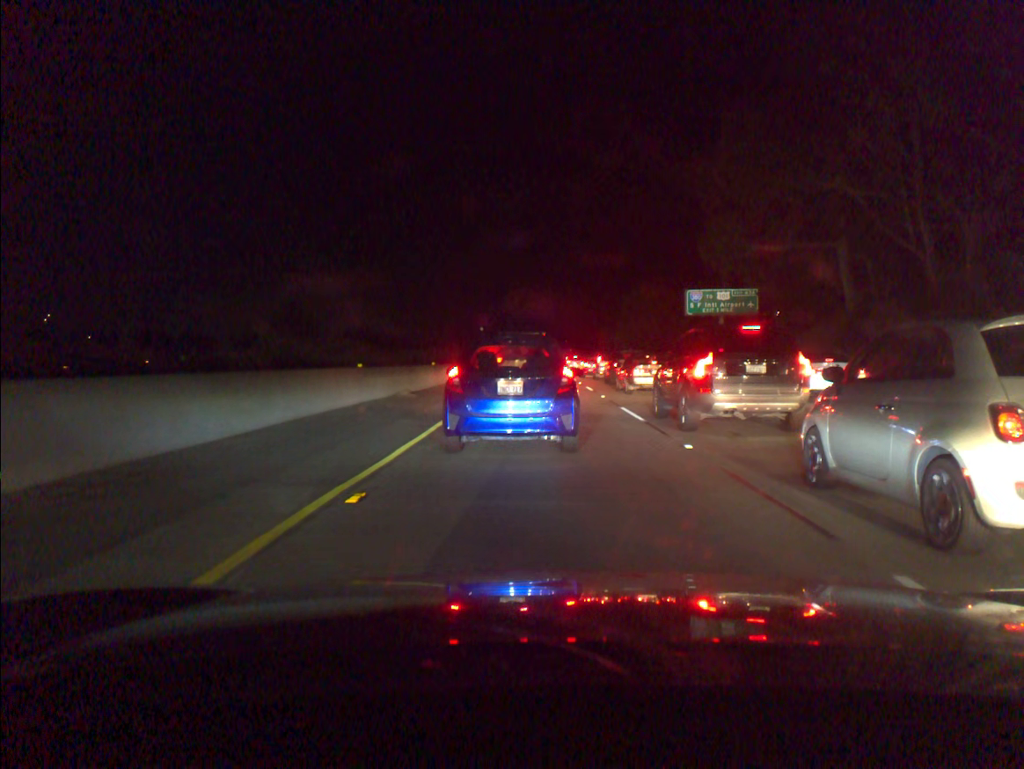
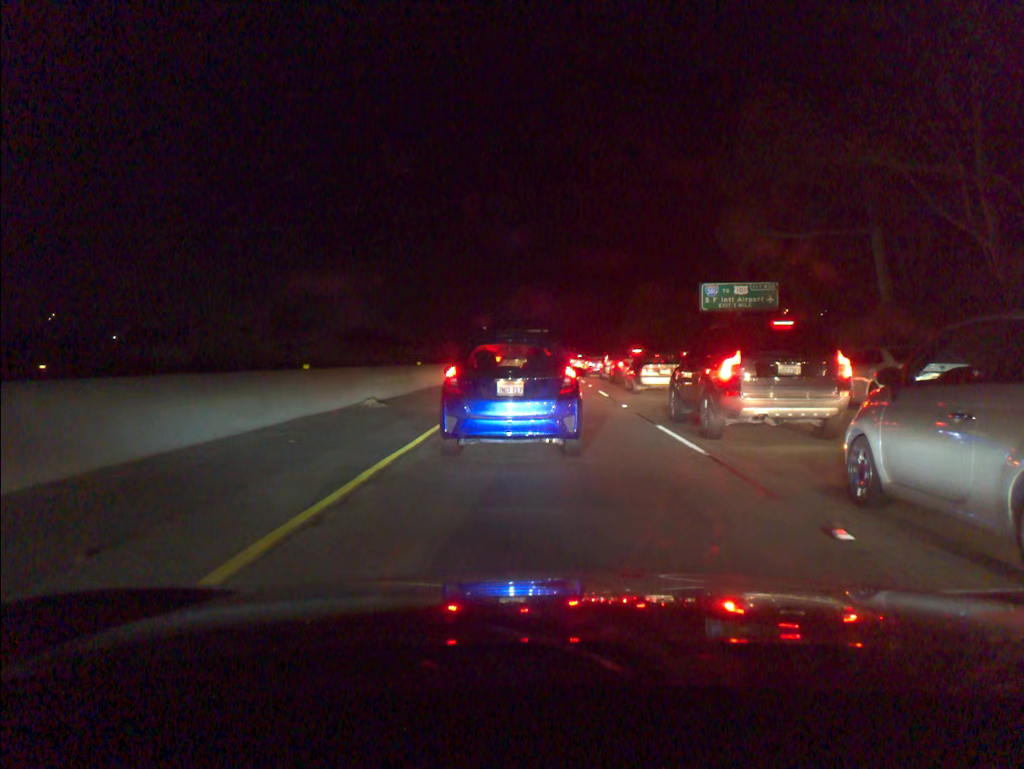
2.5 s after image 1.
(-0.1, +5.2) m; -1°
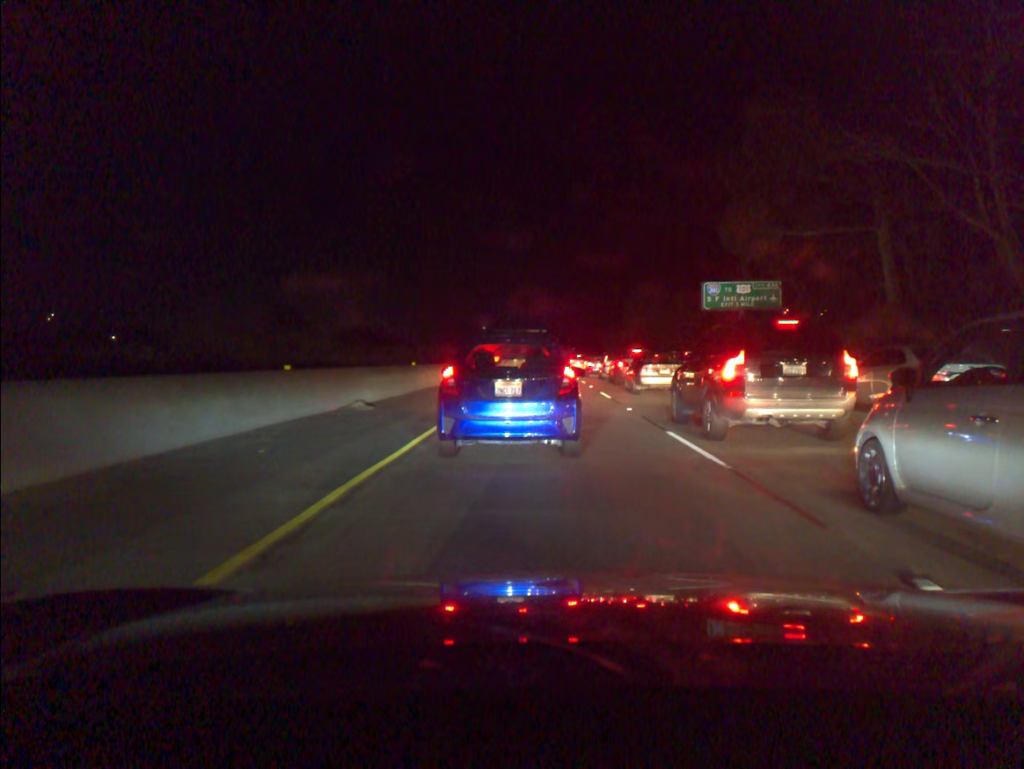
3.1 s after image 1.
(0.0, +1.2) m; 0°
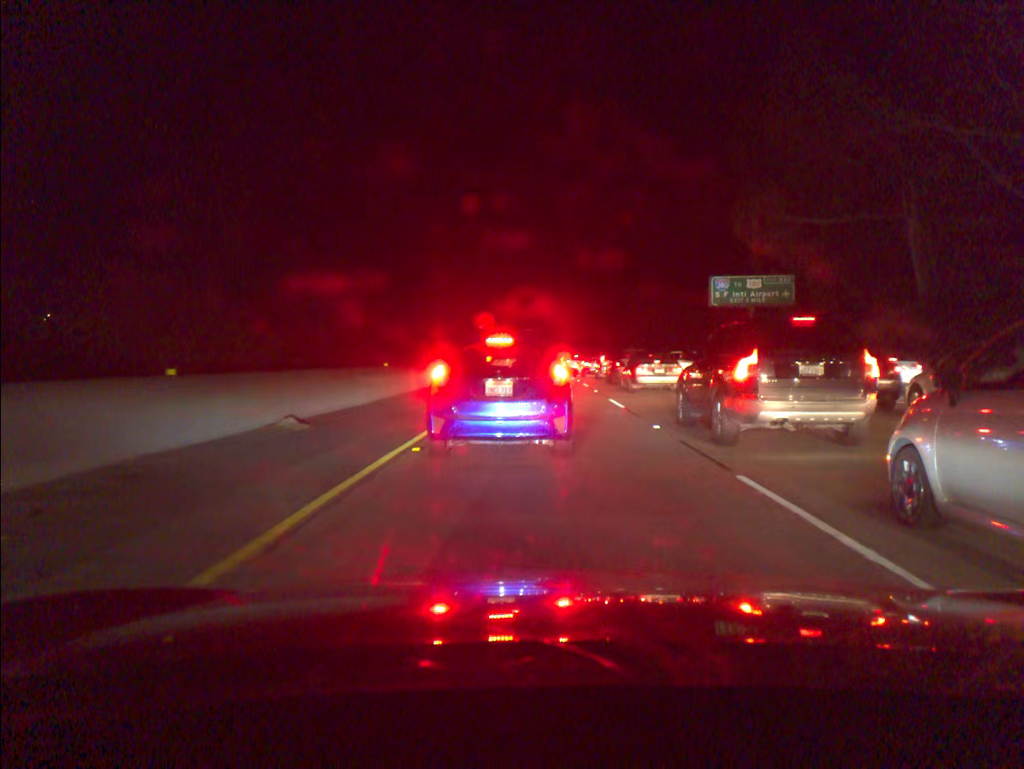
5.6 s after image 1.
(0.0, +4.7) m; +1°
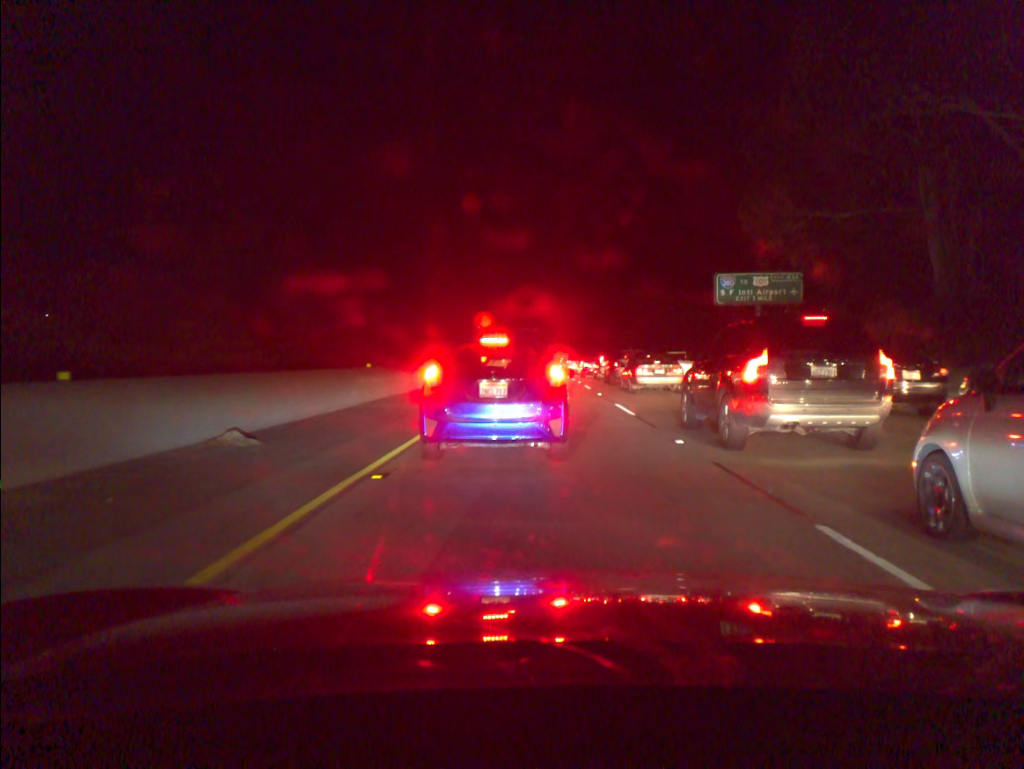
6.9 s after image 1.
(0.0, +2.3) m; 0°
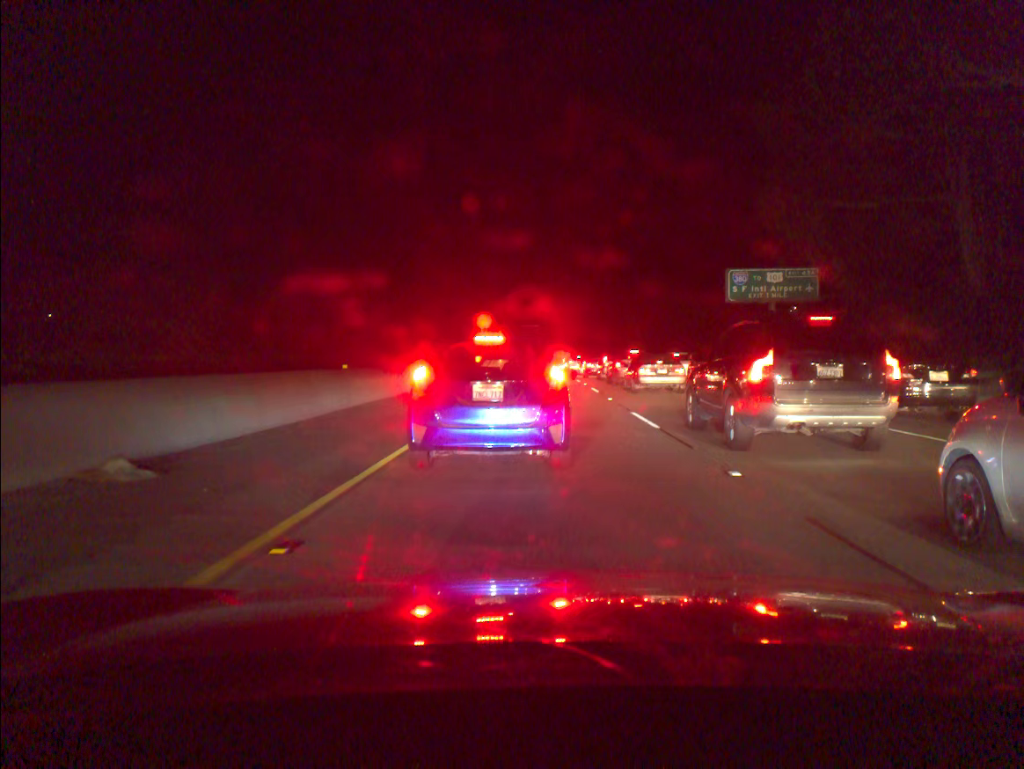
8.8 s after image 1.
(0.0, +3.0) m; -1°
